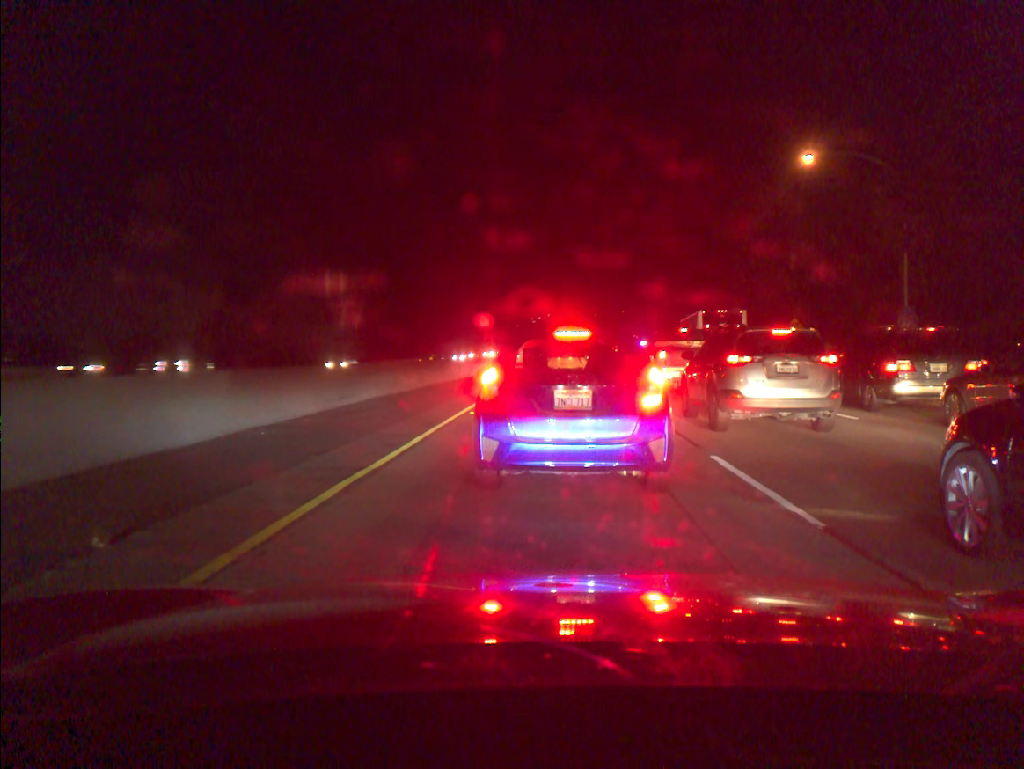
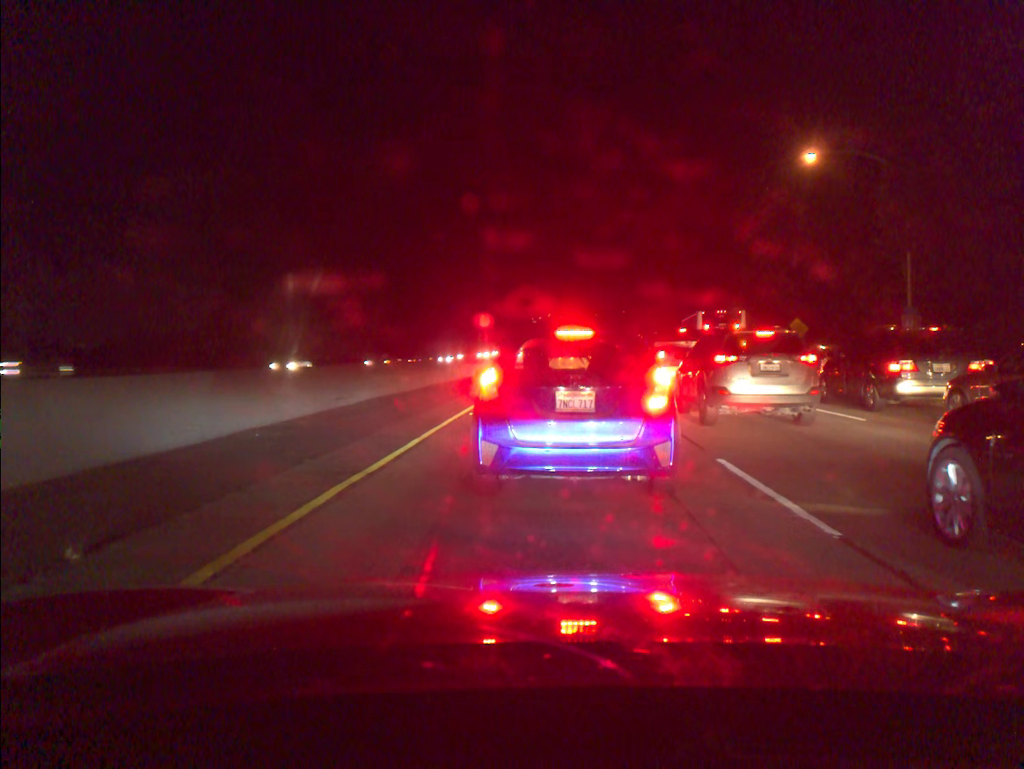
(0.0, +0.3) m; 0°
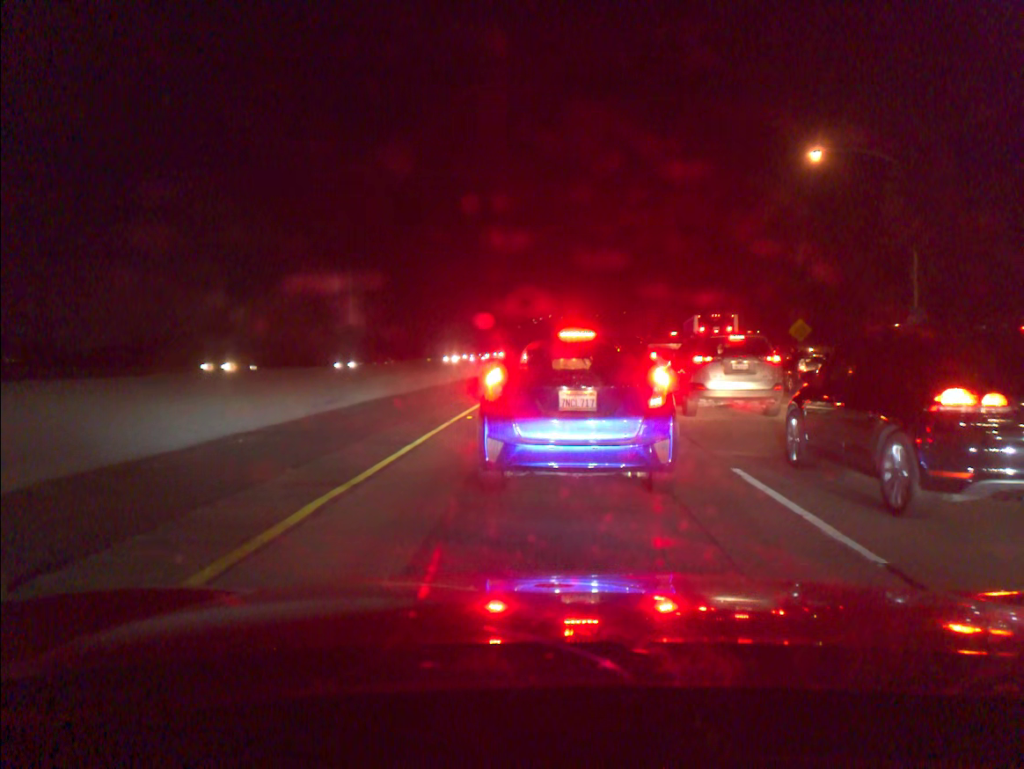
(+0.1, +0.7) m; 0°
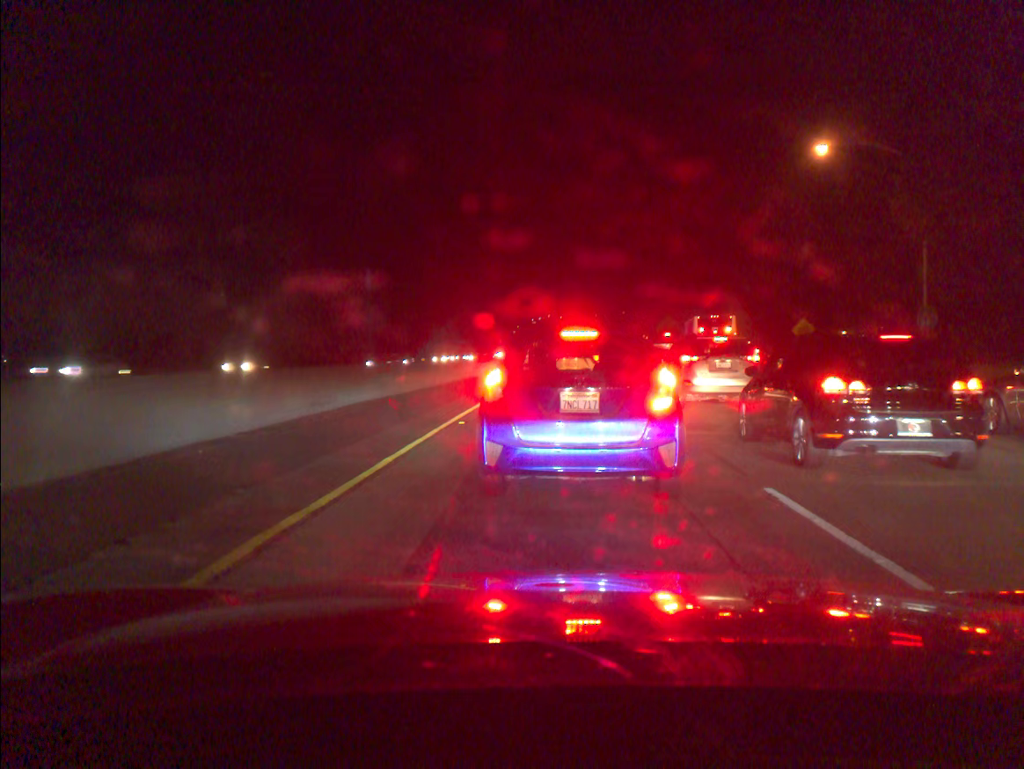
(0.0, +1.3) m; 0°
